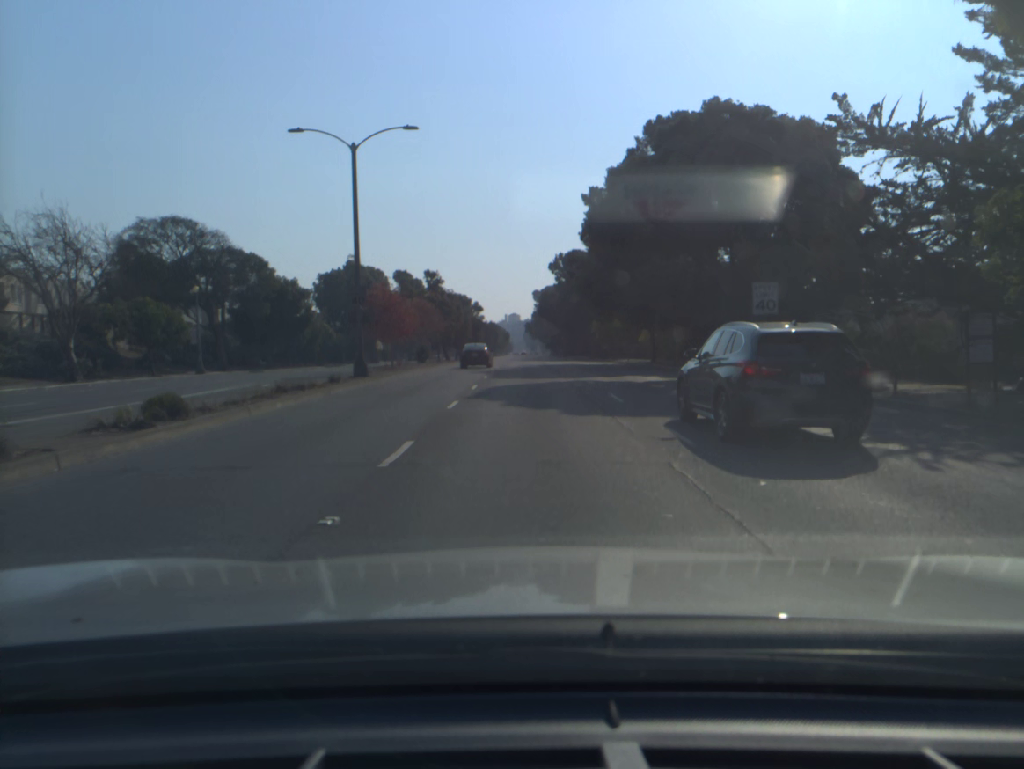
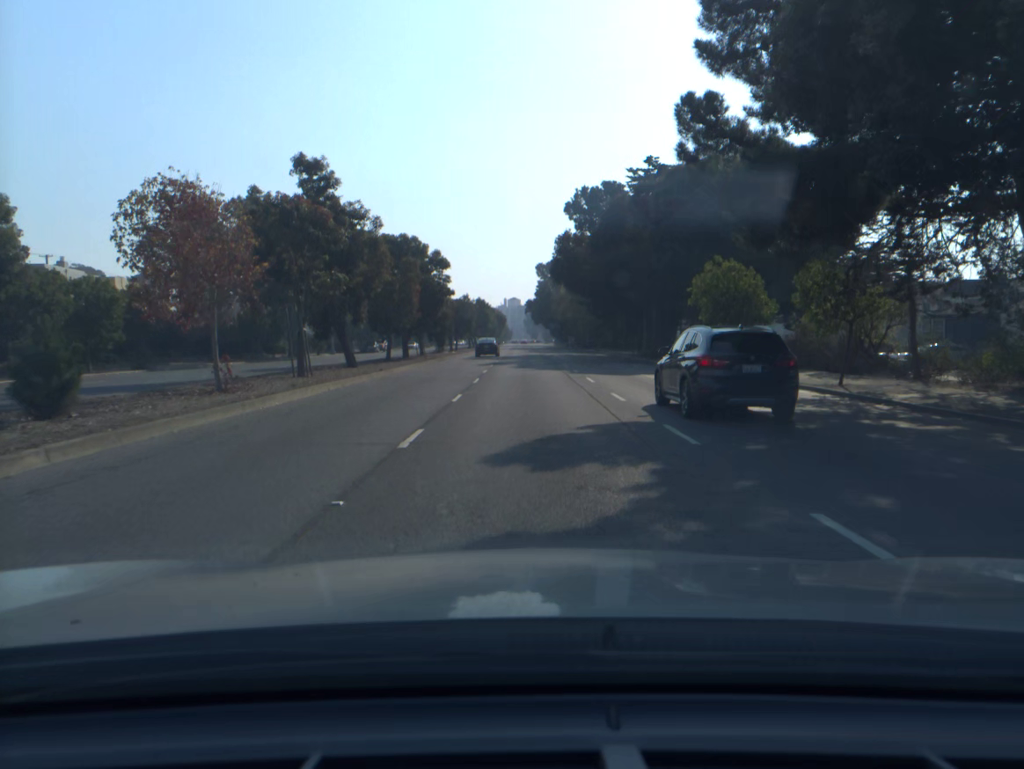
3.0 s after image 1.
(-0.1, +42.8) m; 0°
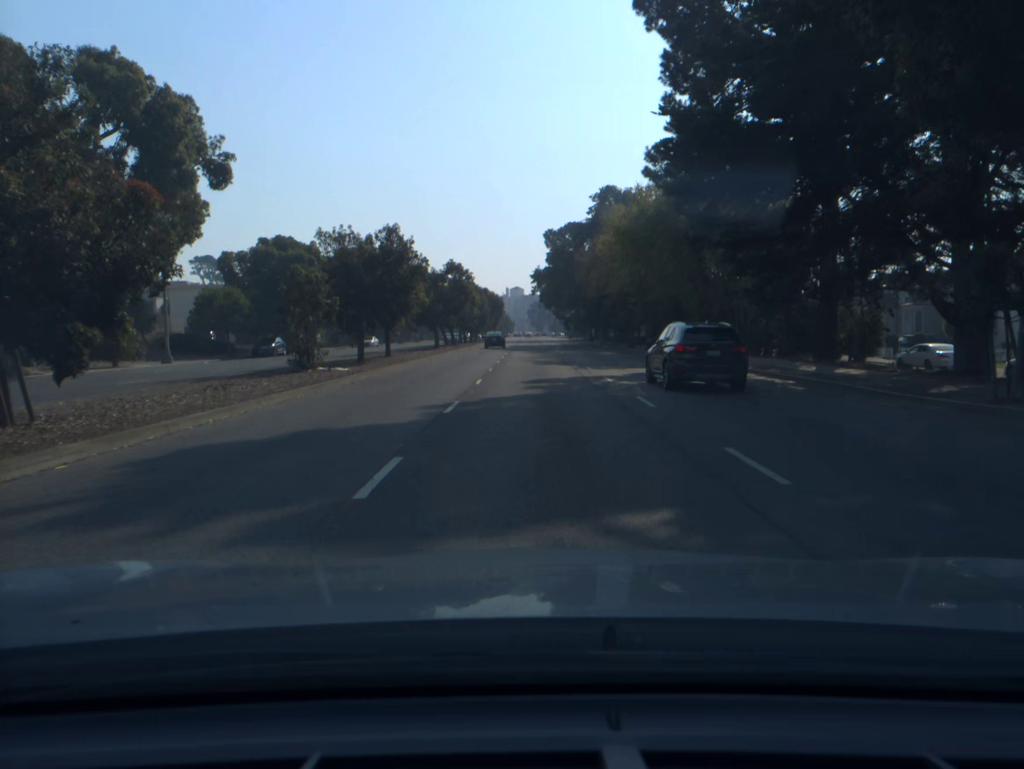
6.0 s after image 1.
(0.0, +46.2) m; 0°
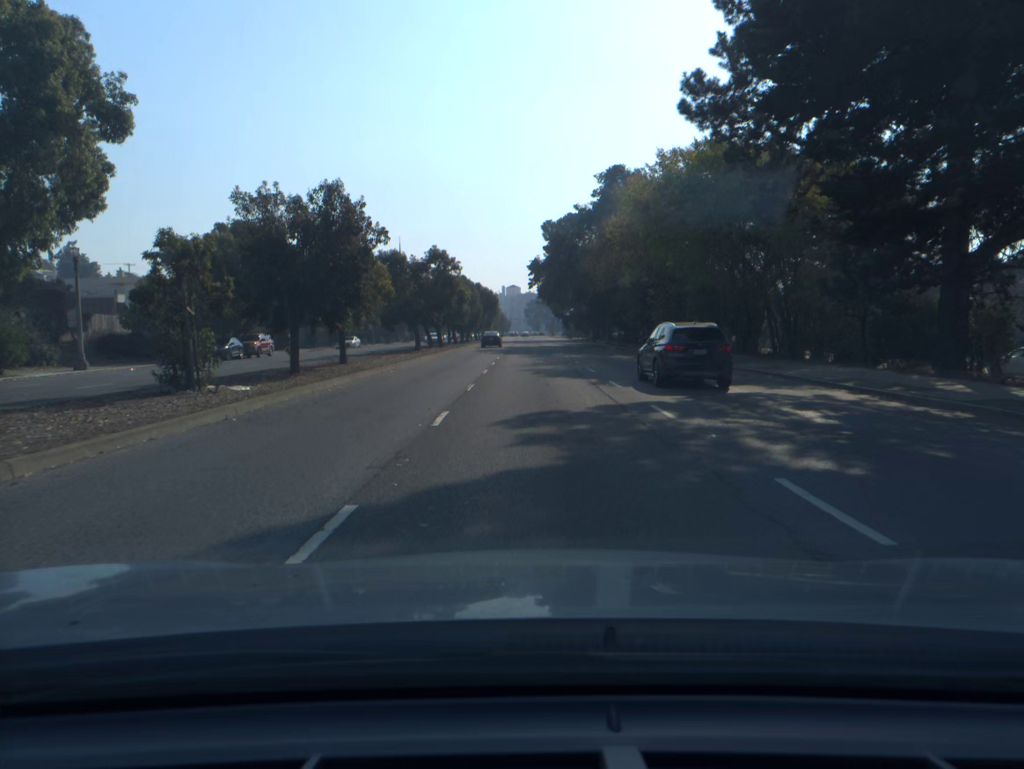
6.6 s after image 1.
(0.0, +9.3) m; 0°
